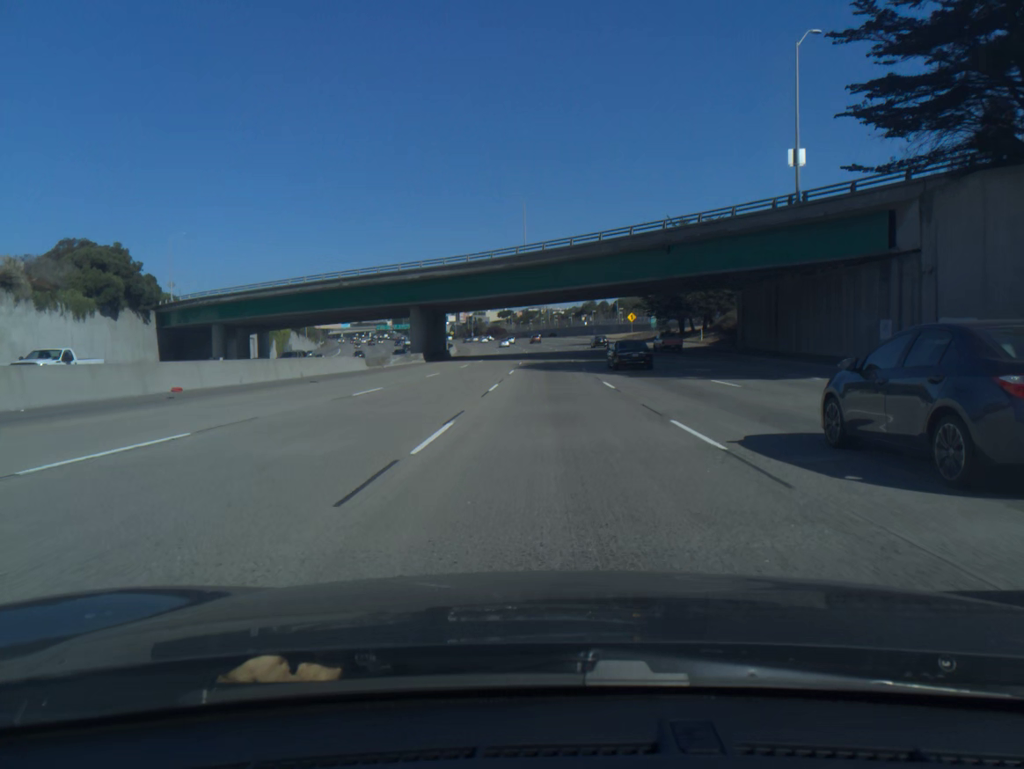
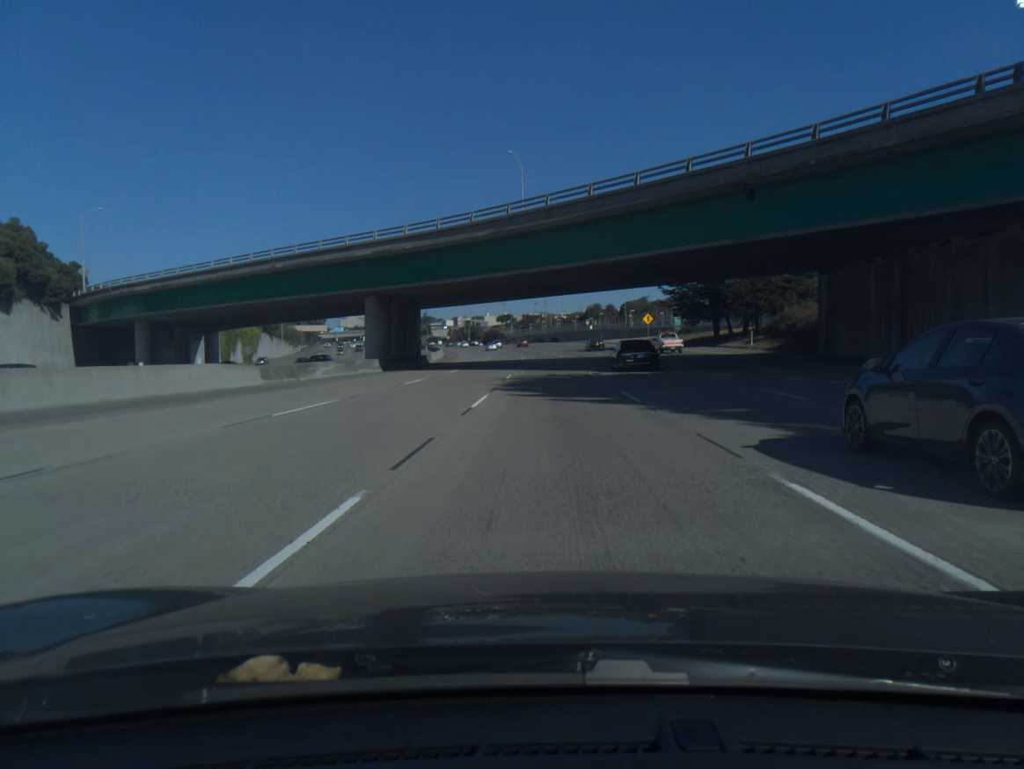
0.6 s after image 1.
(0.0, +20.4) m; 0°
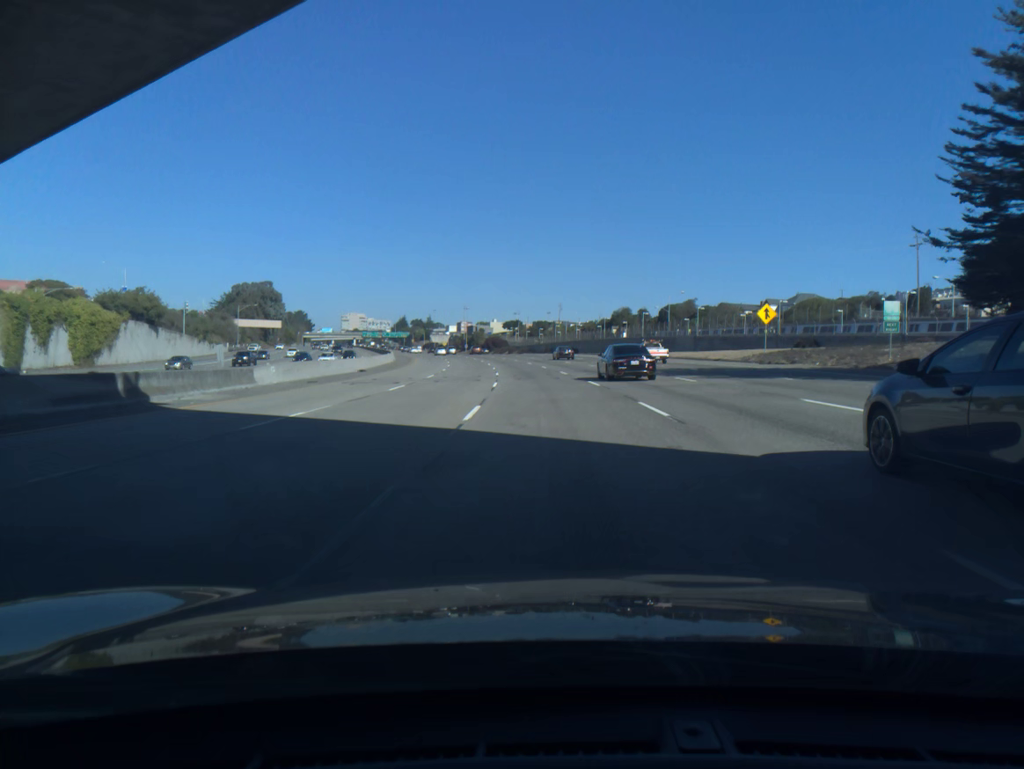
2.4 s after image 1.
(-0.1, +60.2) m; -1°
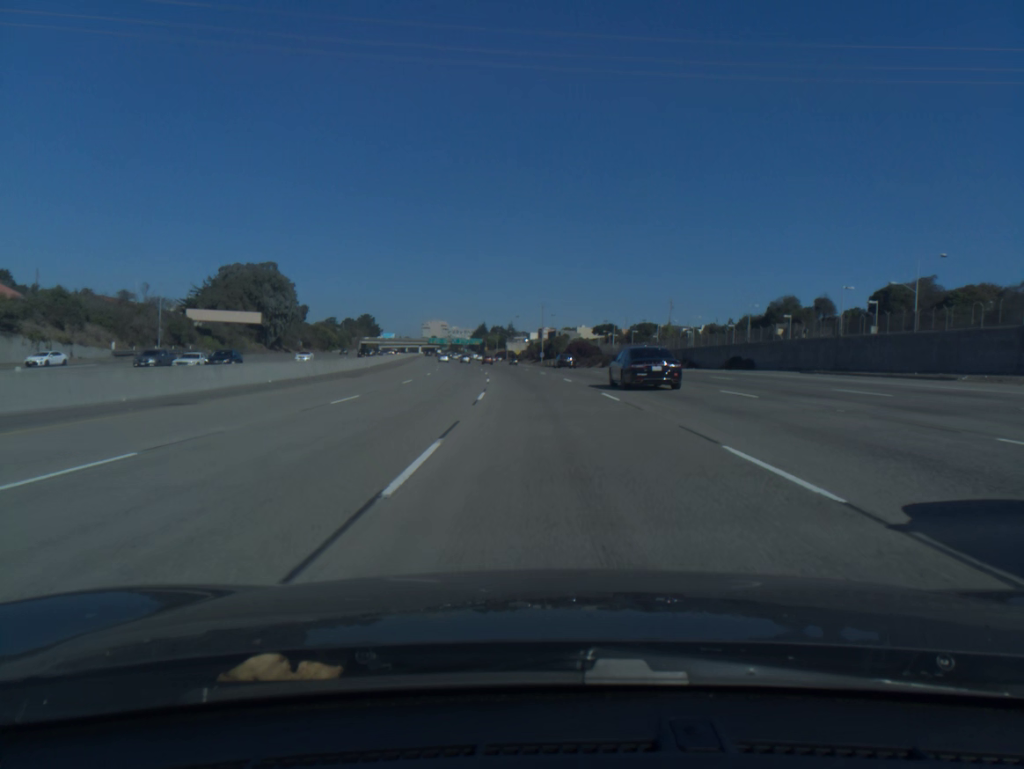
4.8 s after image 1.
(-4.1, +78.6) m; -6°
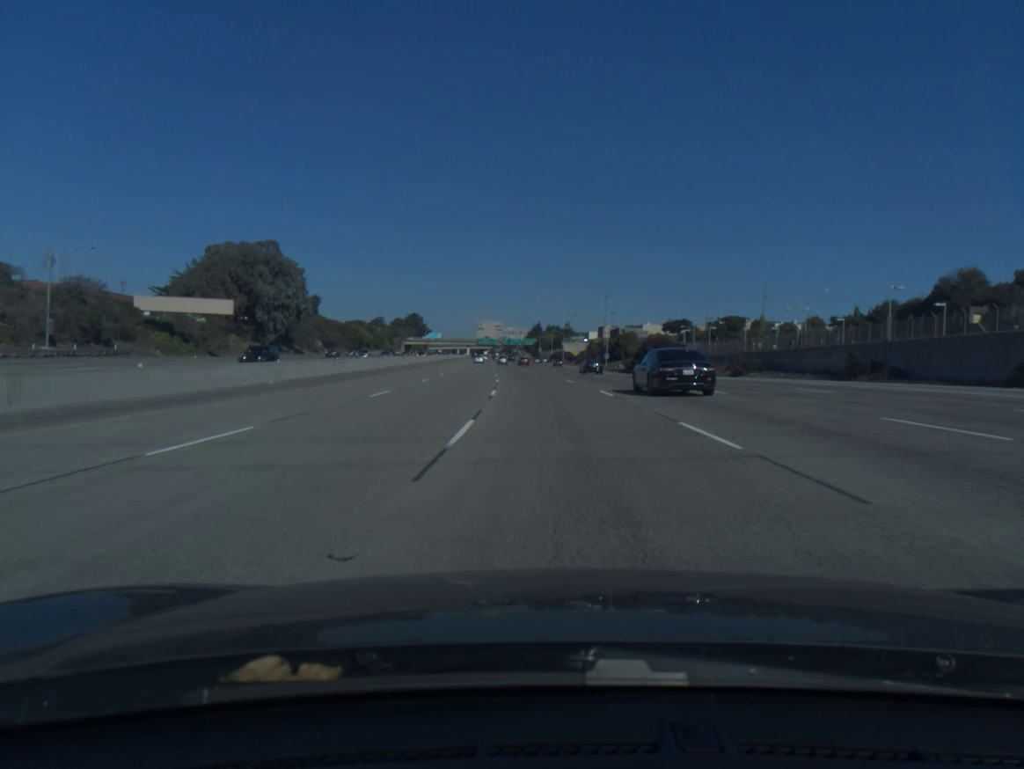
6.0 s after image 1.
(-1.4, +39.2) m; -4°
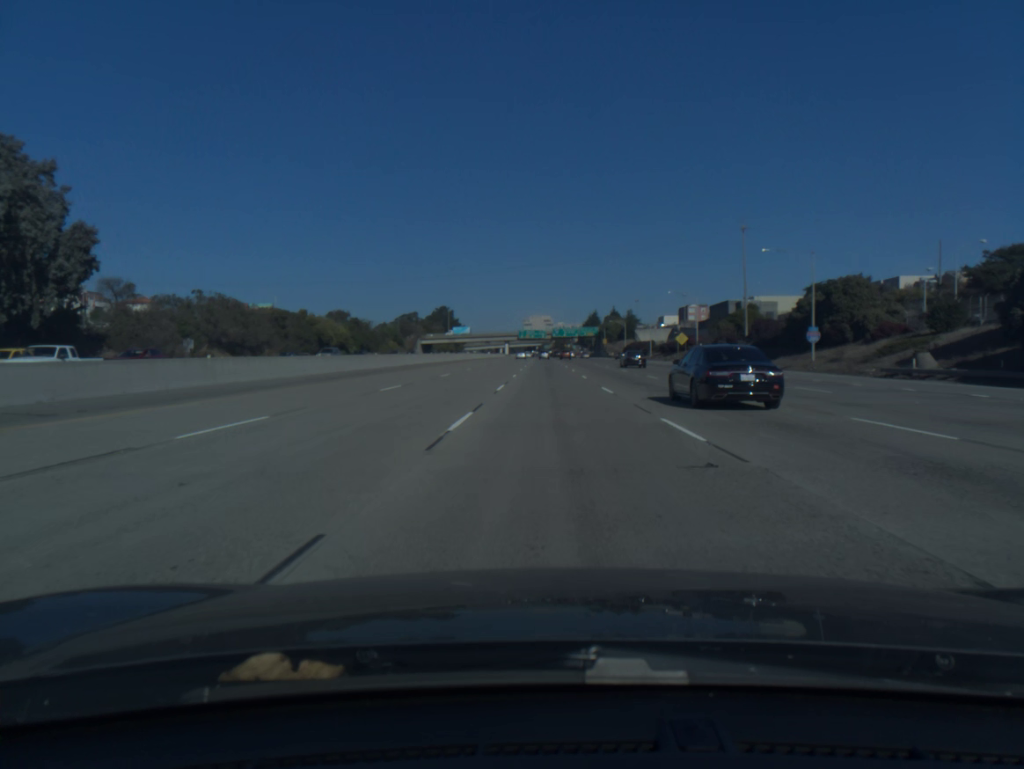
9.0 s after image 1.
(-4.6, +98.5) m; -4°
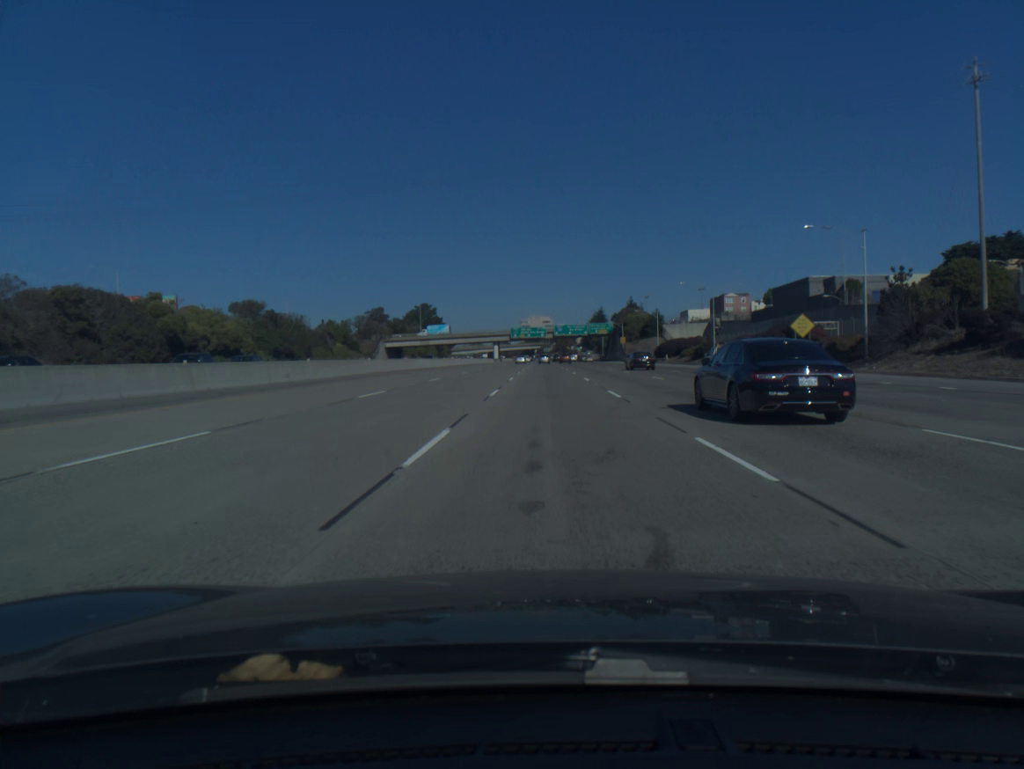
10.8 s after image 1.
(0.0, +60.1) m; 0°
